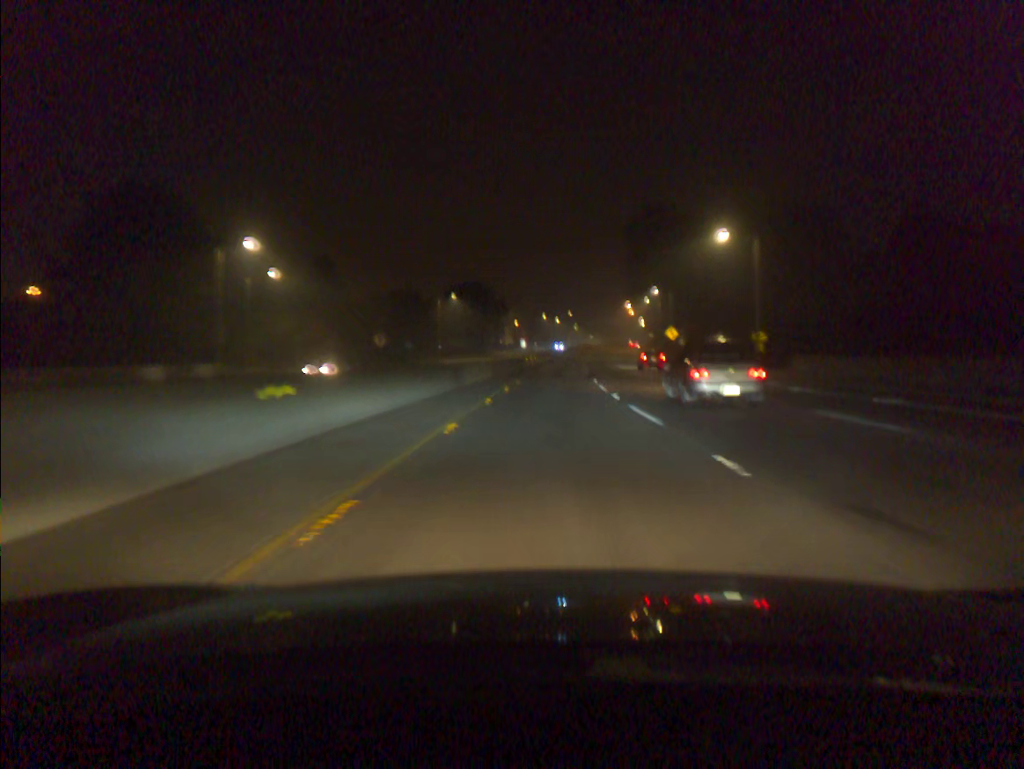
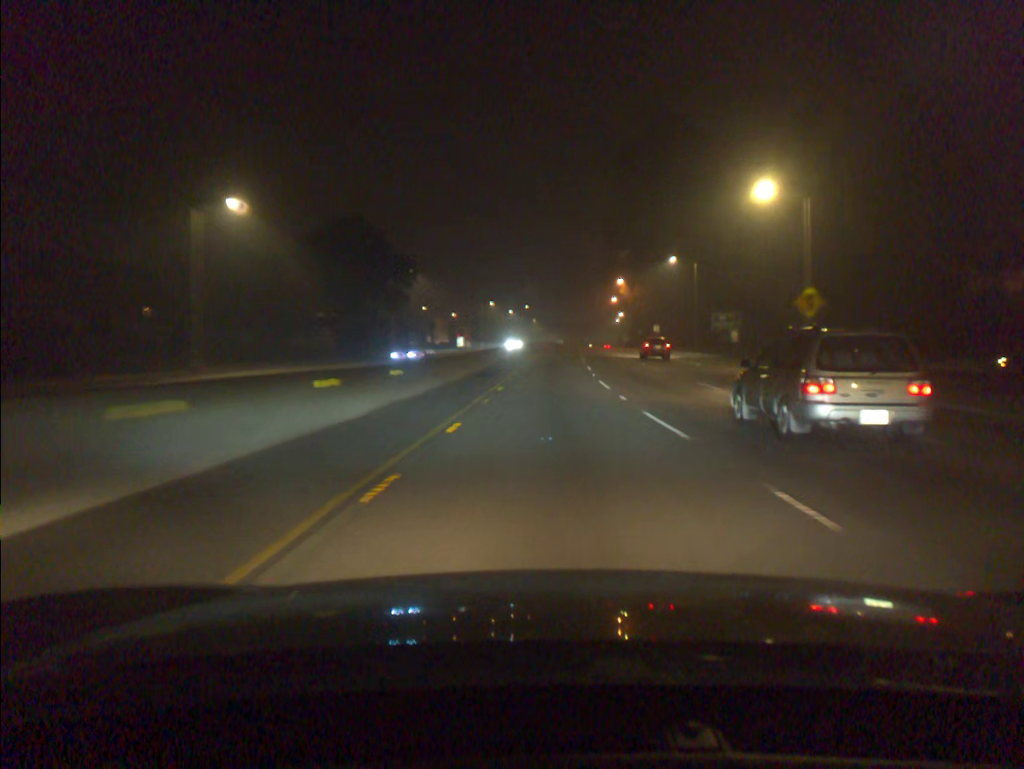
(+1.7, +69.5) m; +3°
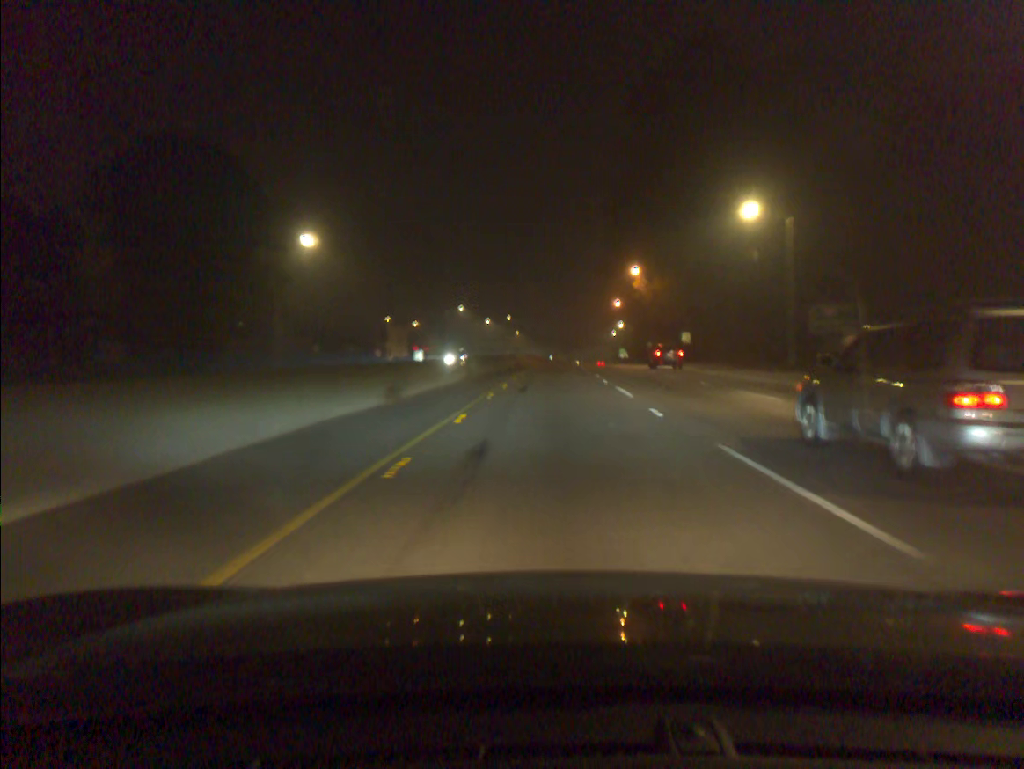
(+0.4, +35.1) m; +1°
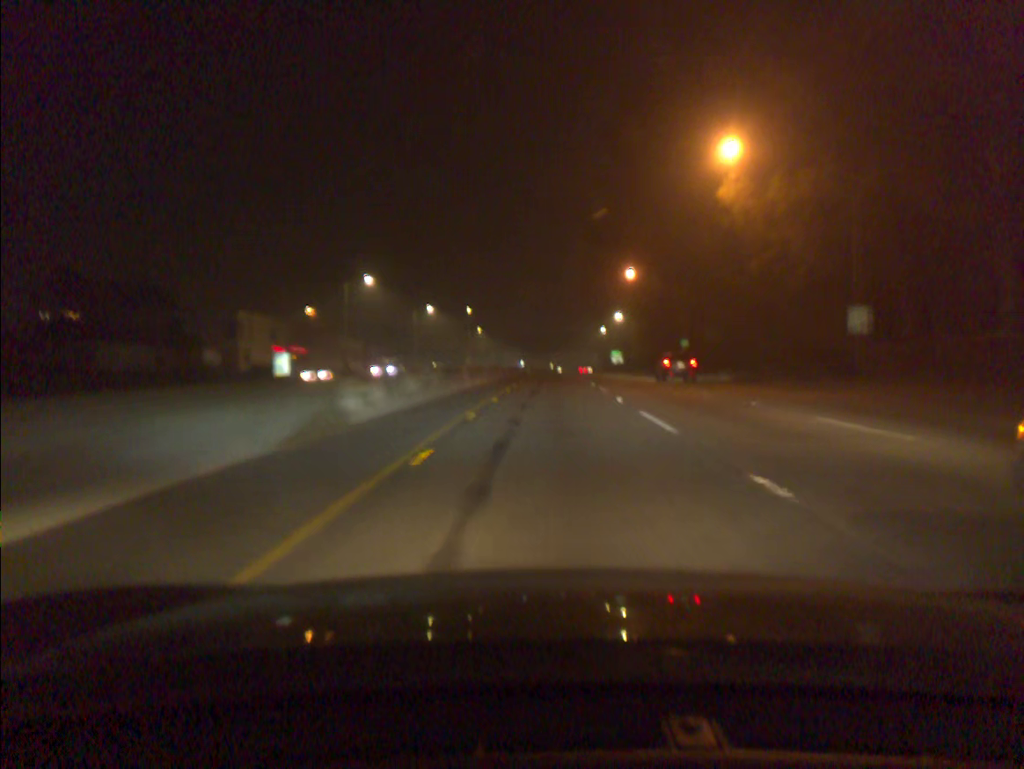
(+0.9, +52.5) m; +2°
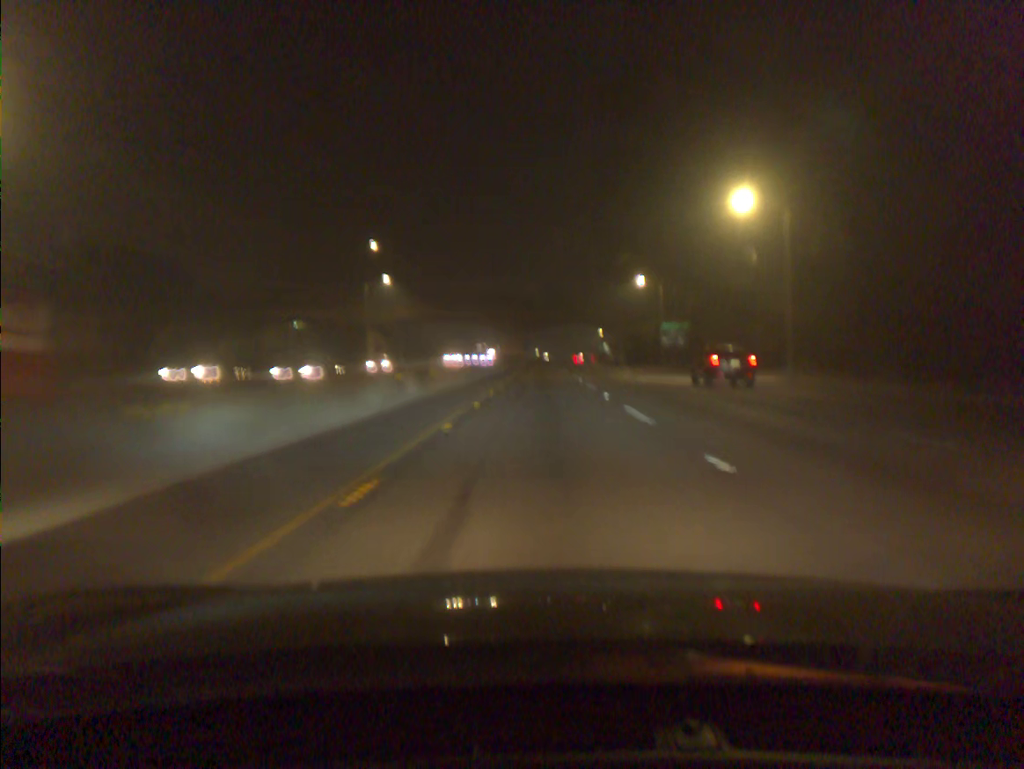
(+1.7, +87.2) m; +1°
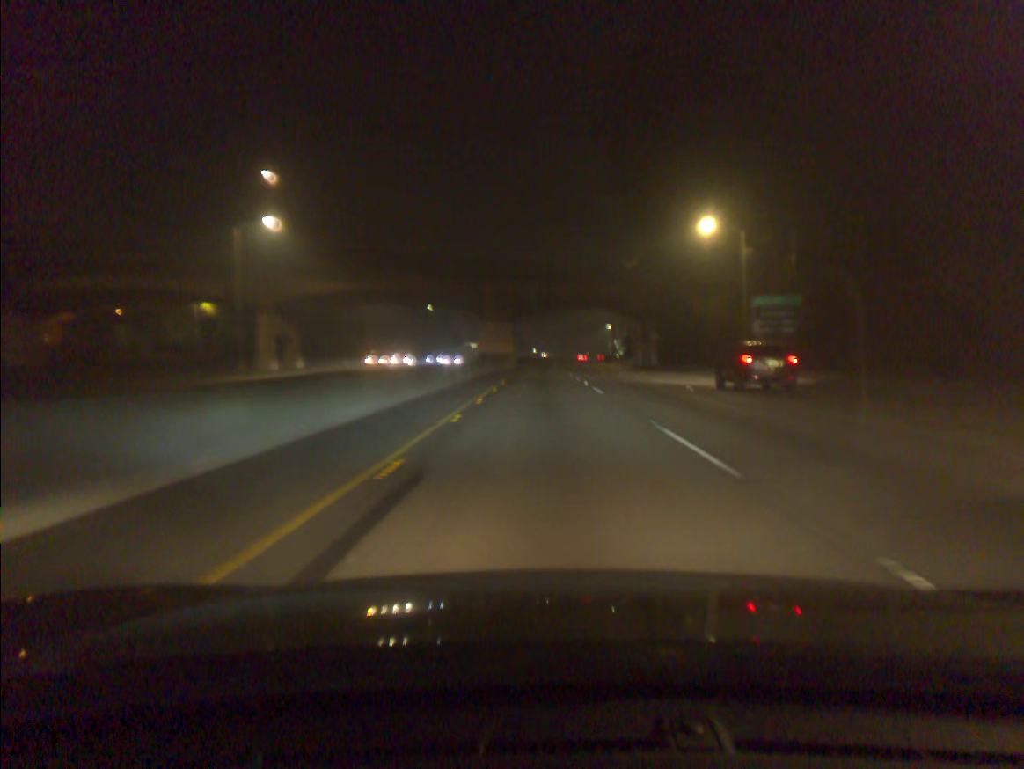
(0.0, +34.8) m; 0°
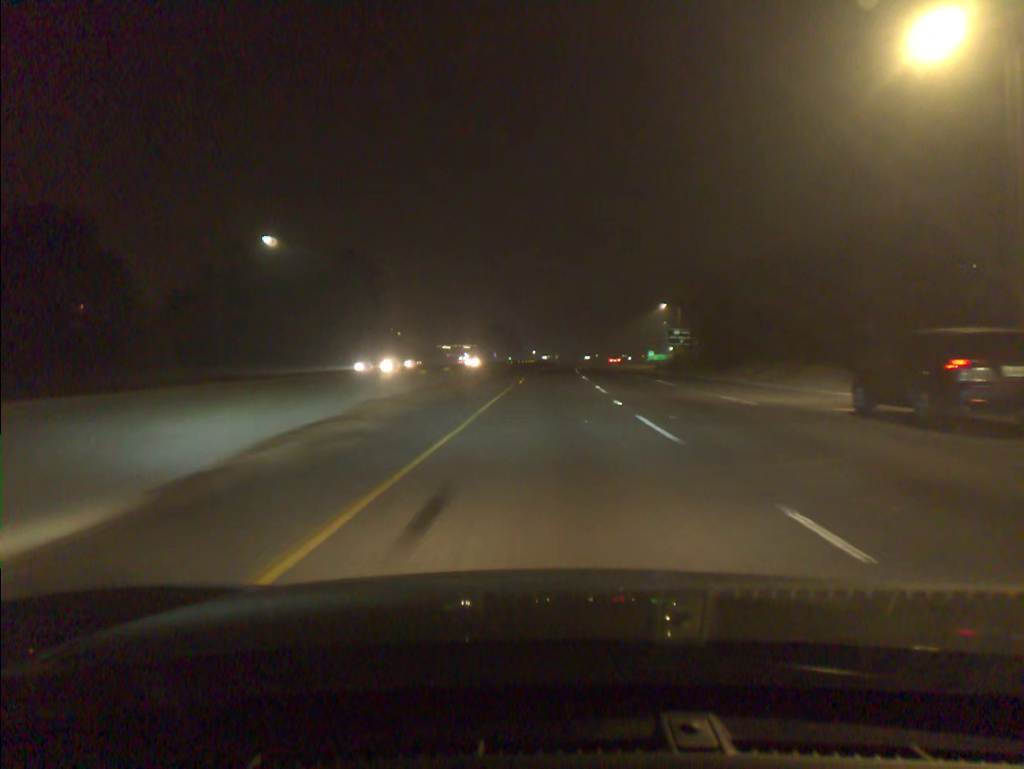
(+0.1, +86.3) m; 0°
